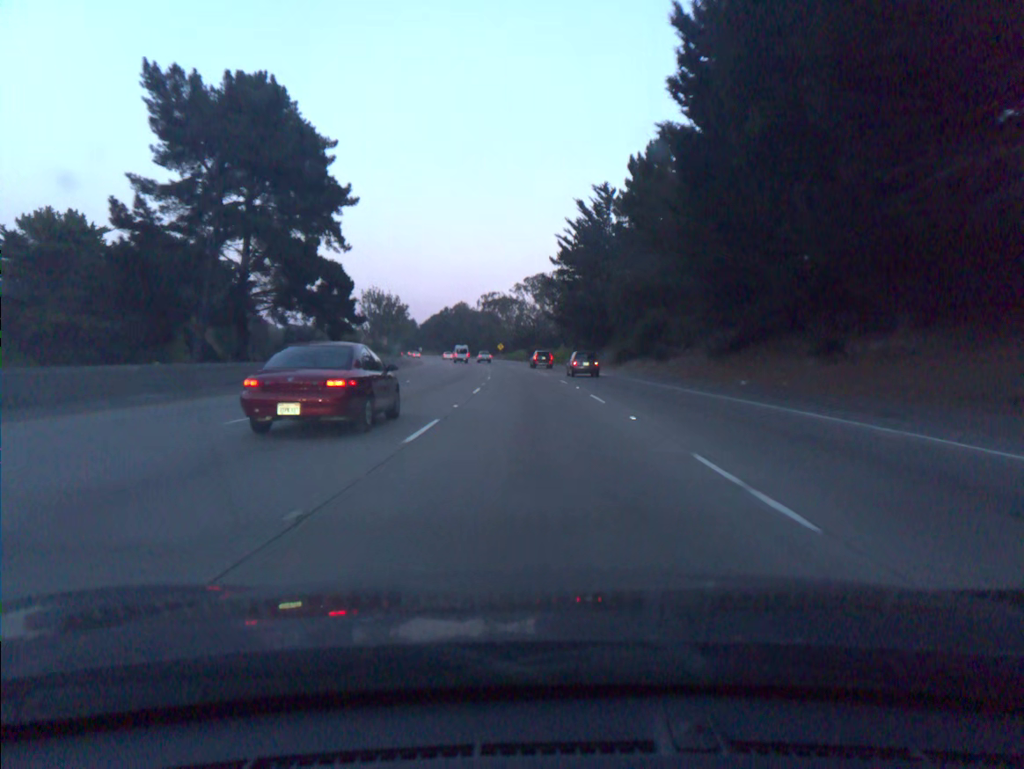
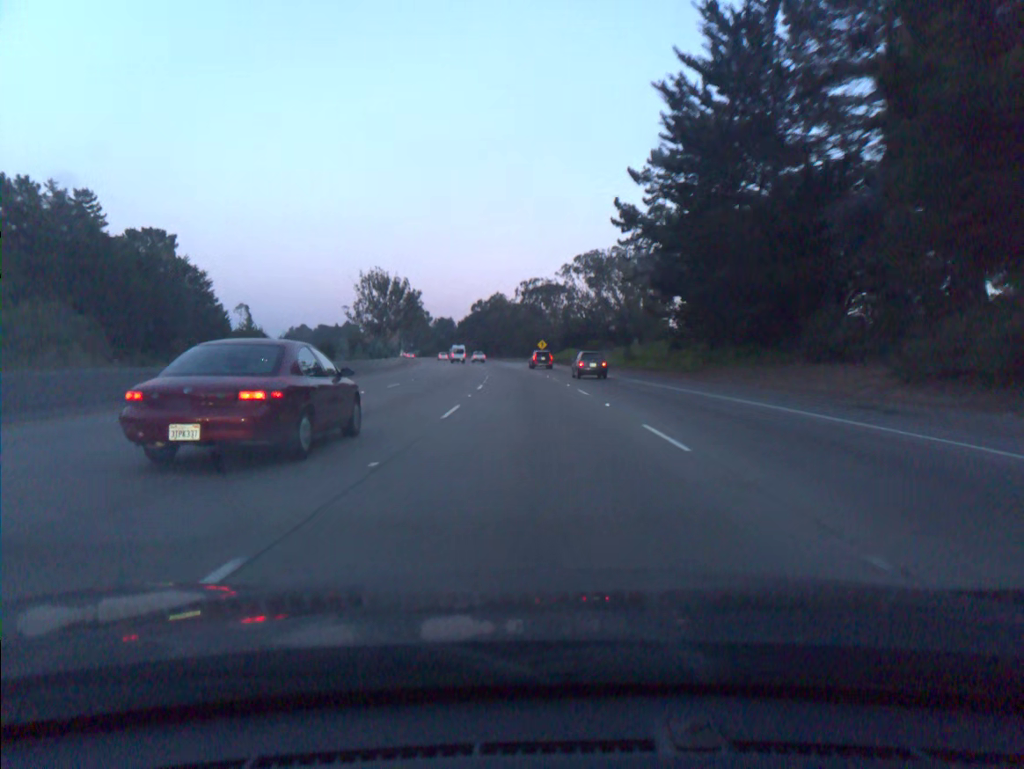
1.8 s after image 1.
(-1.7, +54.8) m; -4°
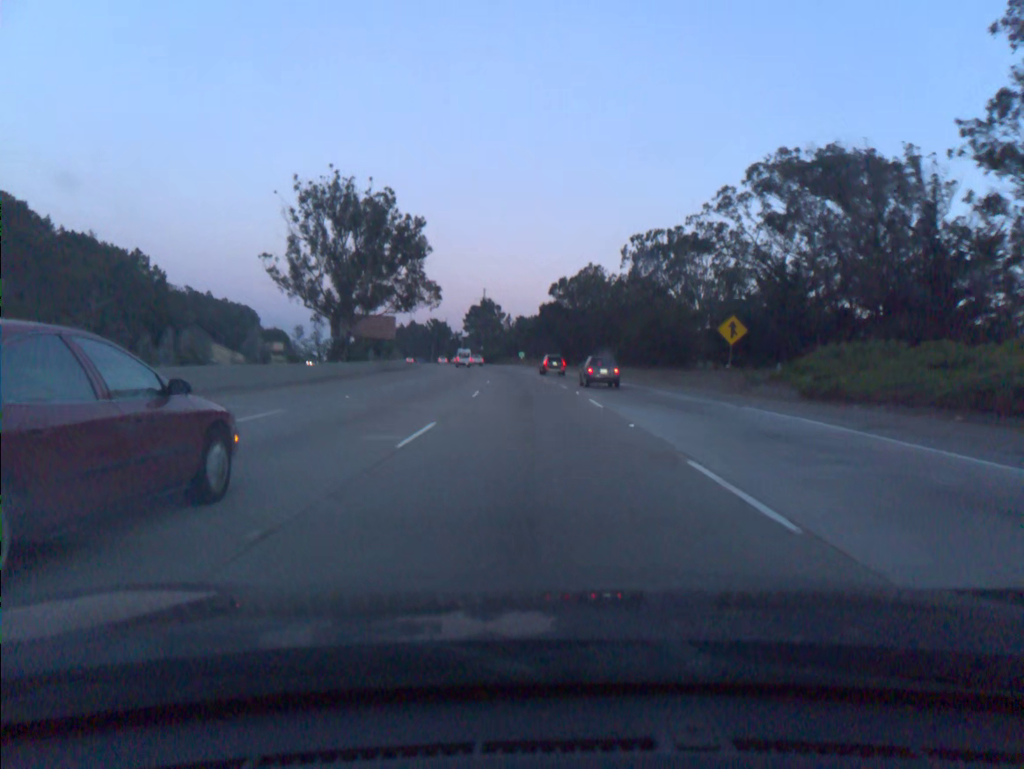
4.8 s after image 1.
(-5.0, +91.1) m; -7°
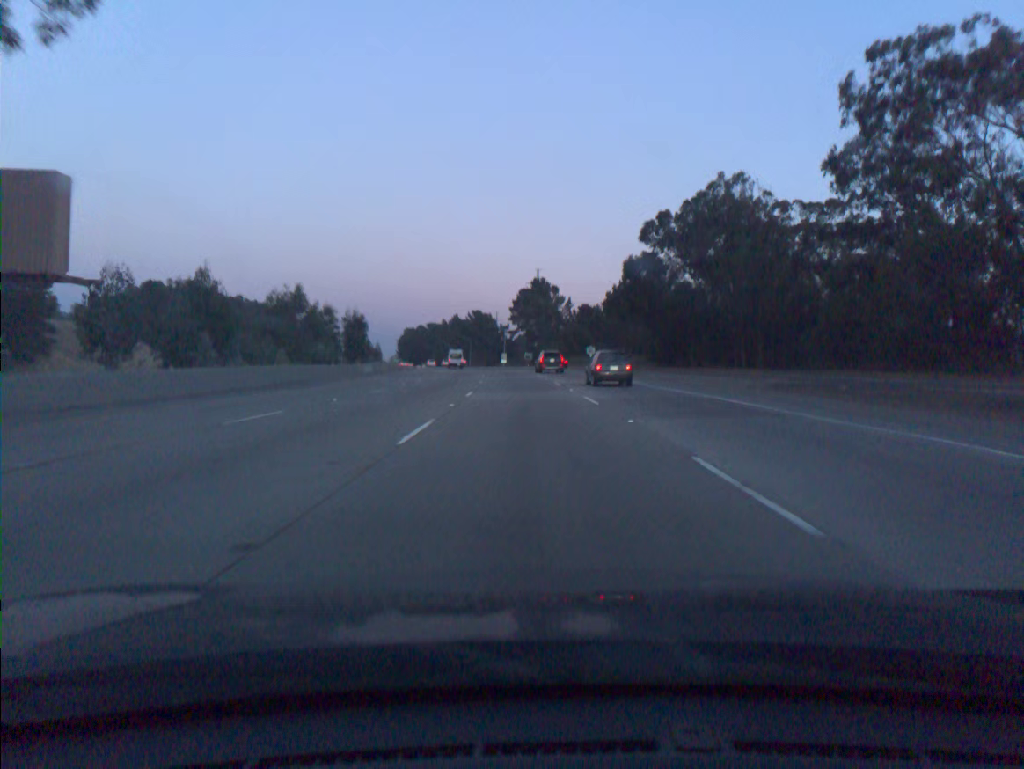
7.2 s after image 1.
(-2.7, +73.0) m; -4°
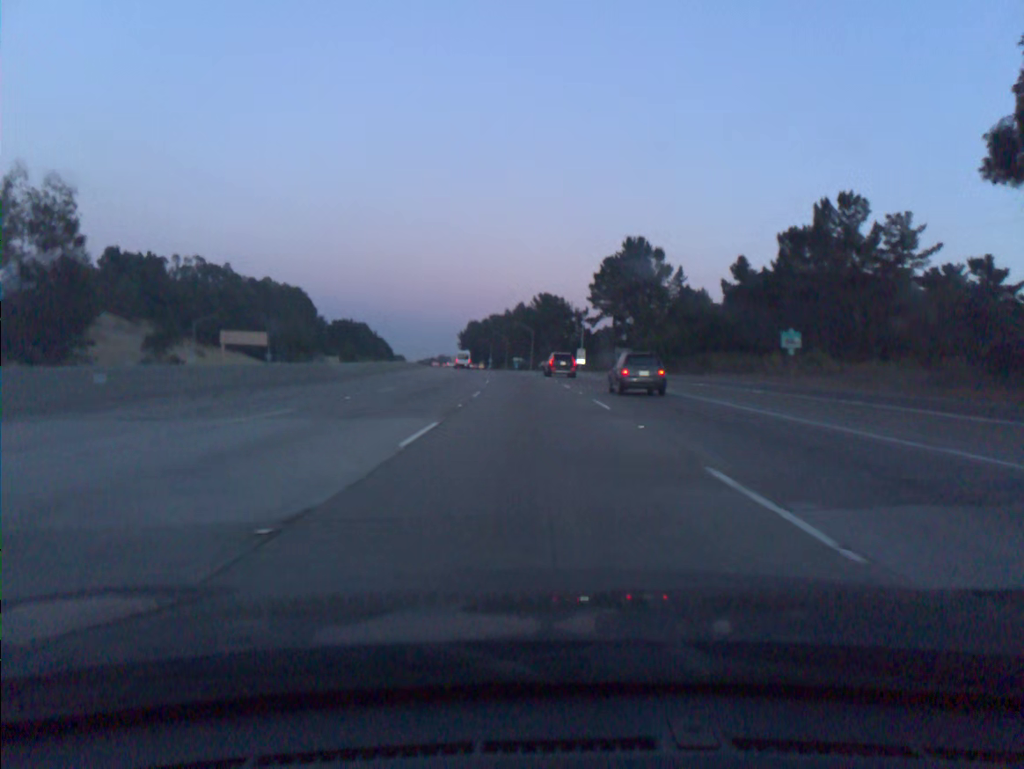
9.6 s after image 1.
(-3.5, +73.0) m; -5°
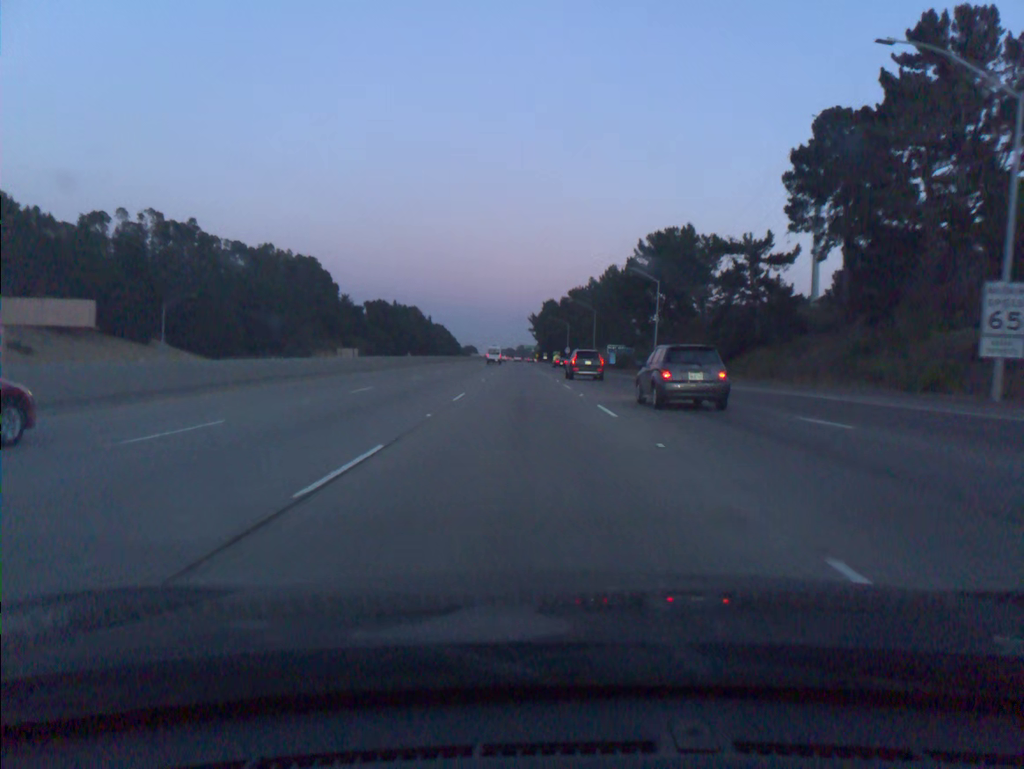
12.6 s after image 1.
(-4.6, +91.5) m; -6°
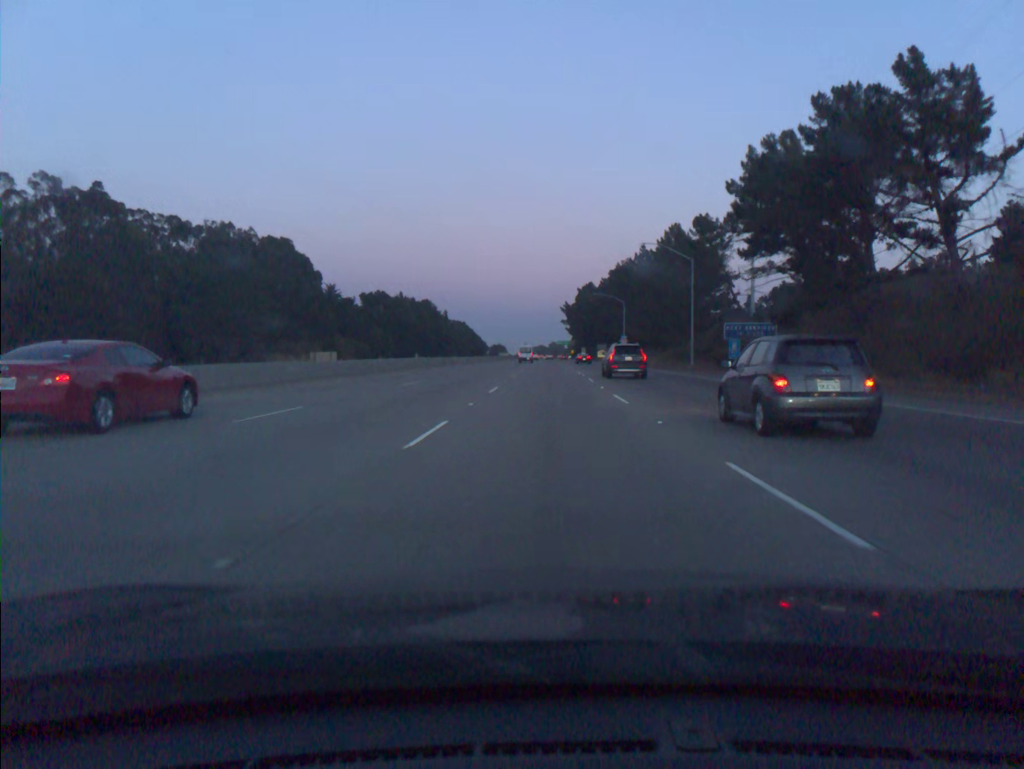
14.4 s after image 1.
(-1.5, +55.2) m; -2°
